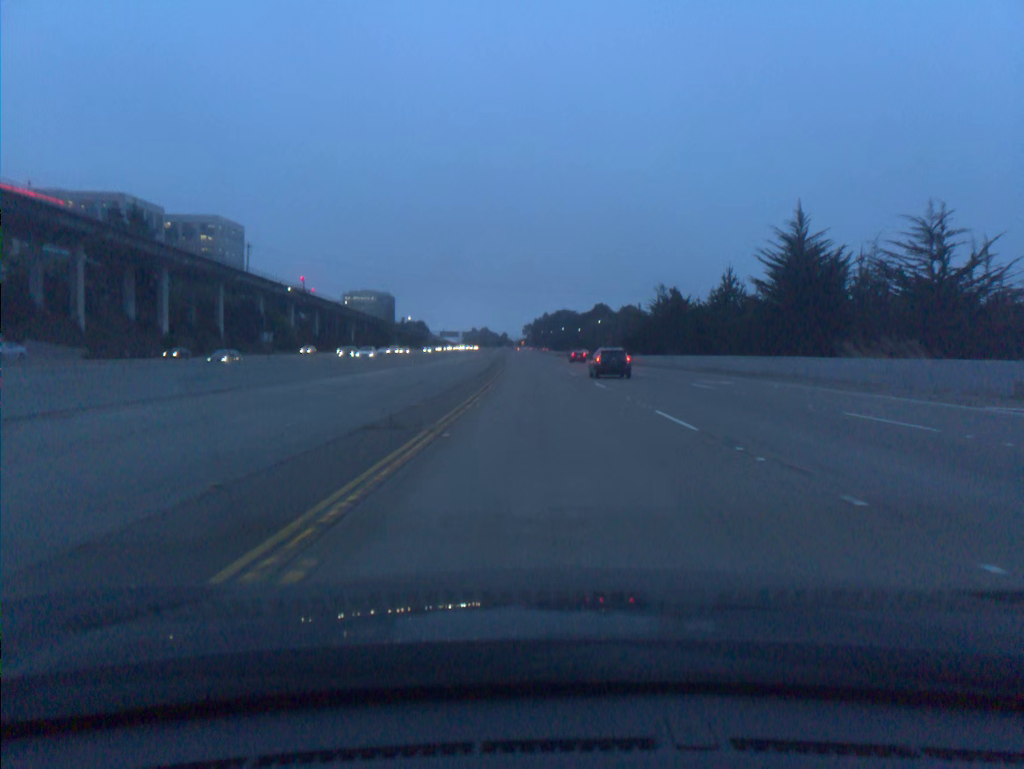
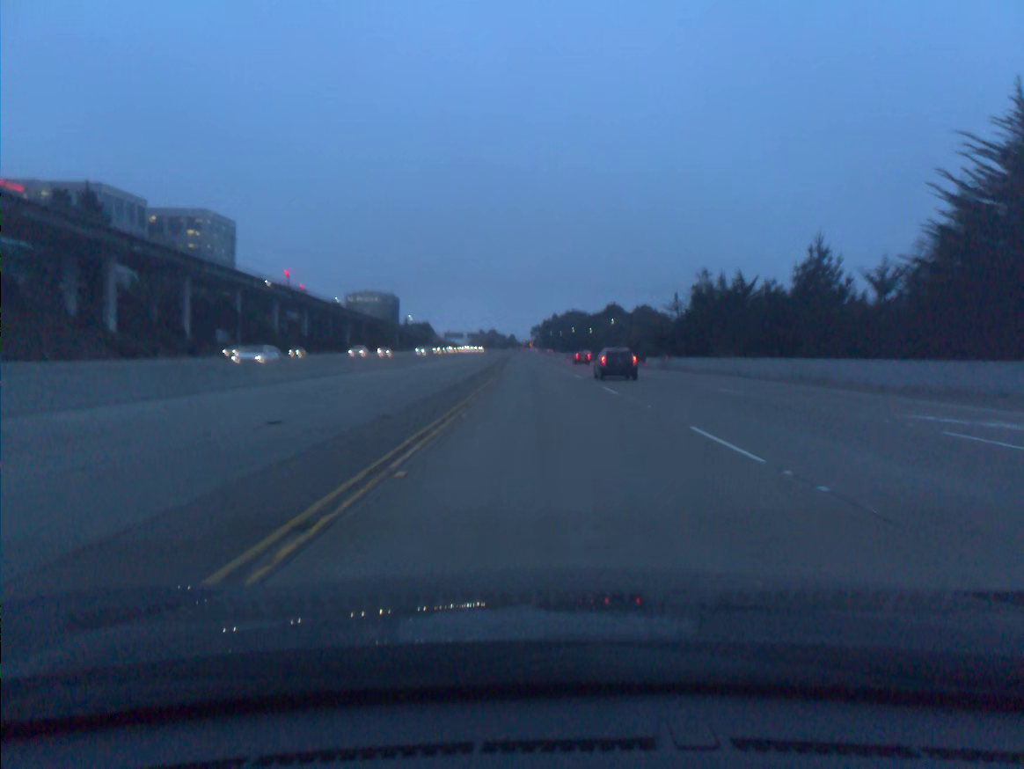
(-0.1, +18.3) m; -1°
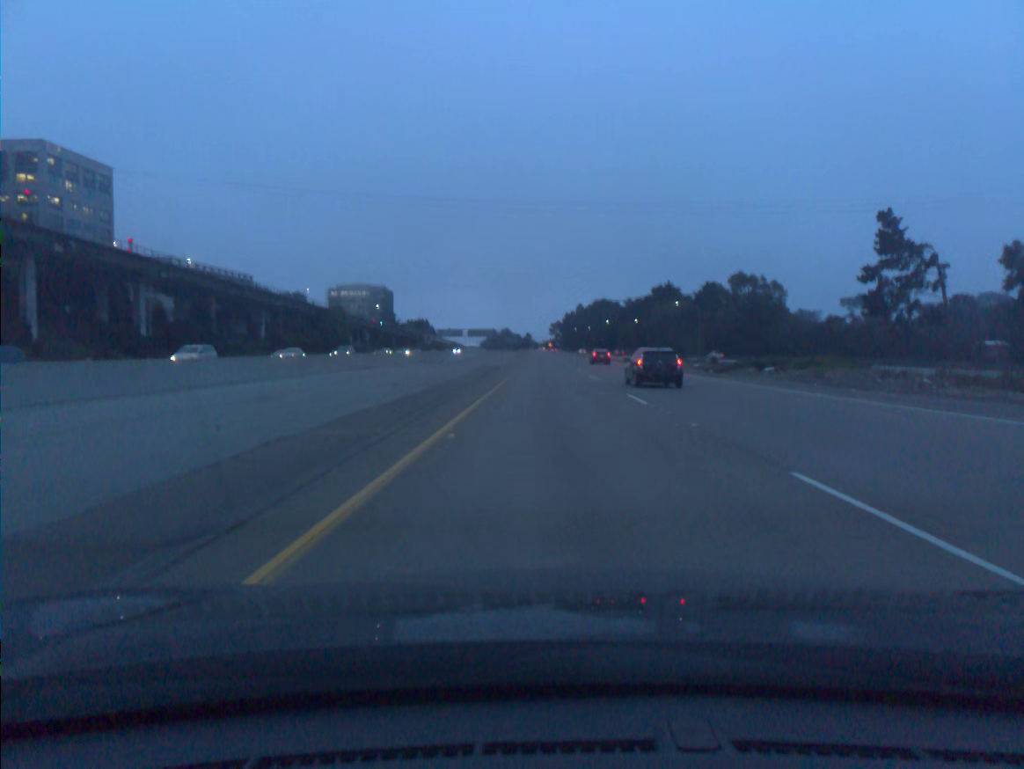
(-1.8, +91.3) m; -1°
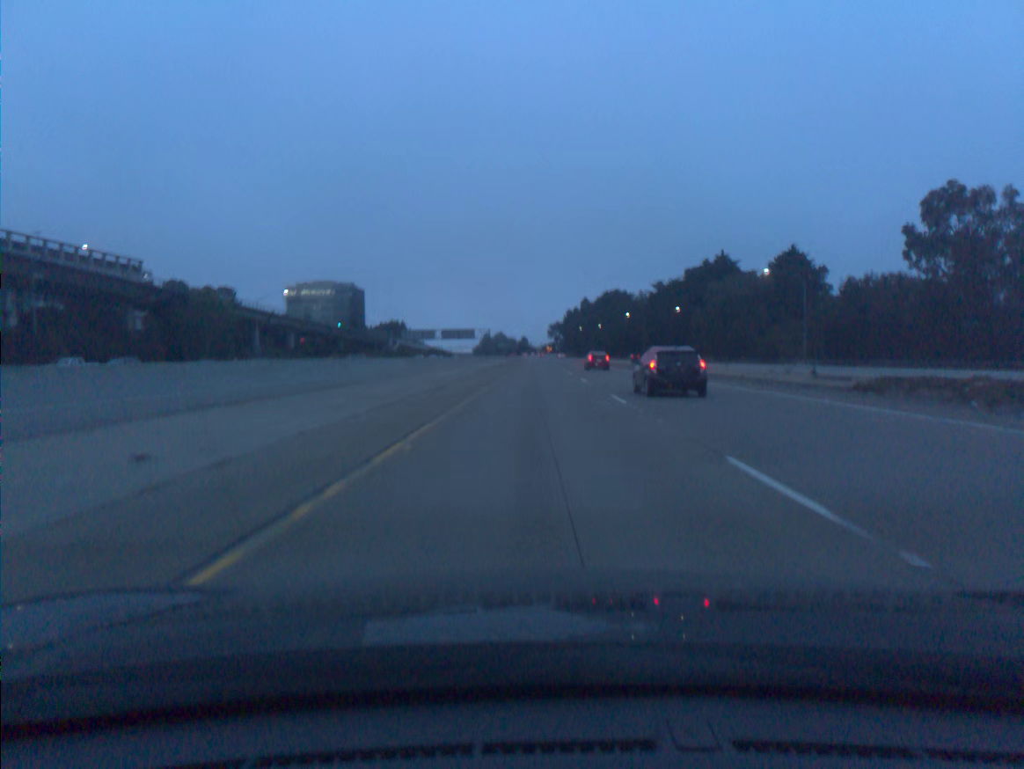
(+0.4, +73.1) m; 0°
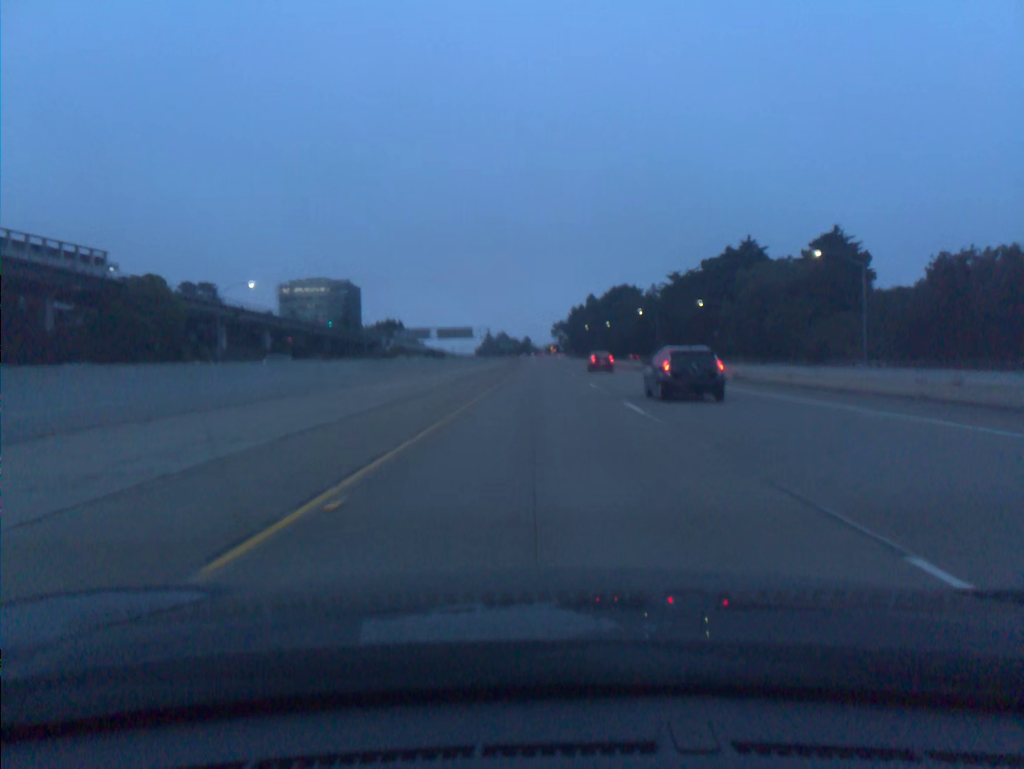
(0.0, +18.4) m; 0°
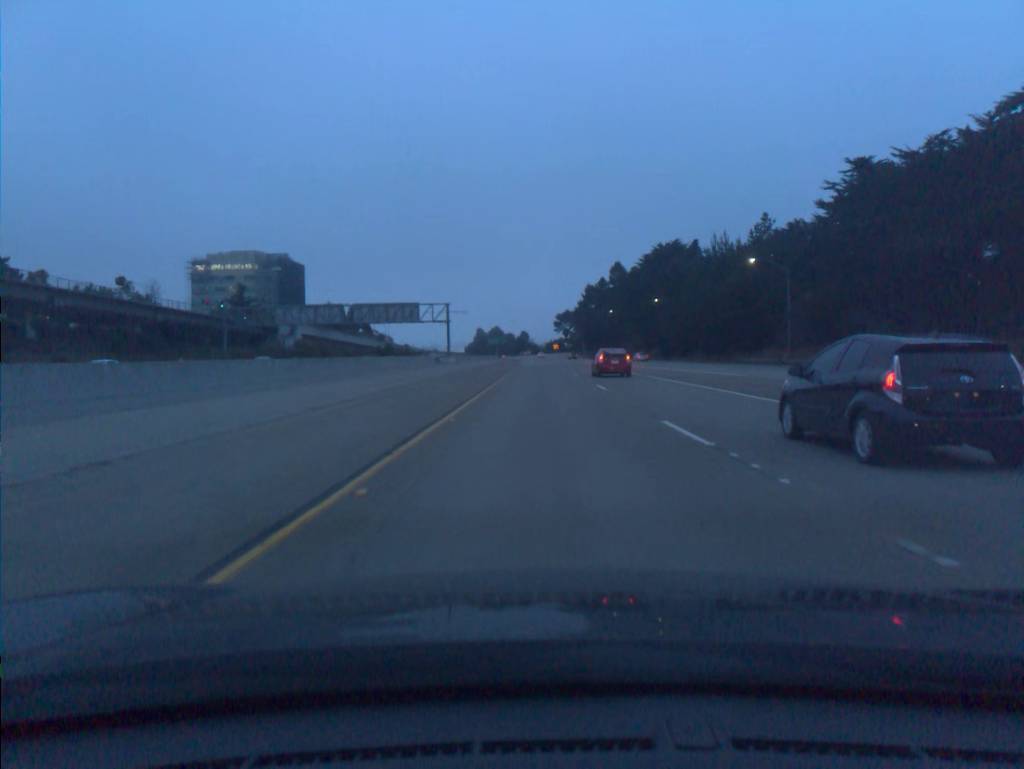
(-0.2, +93.5) m; 0°
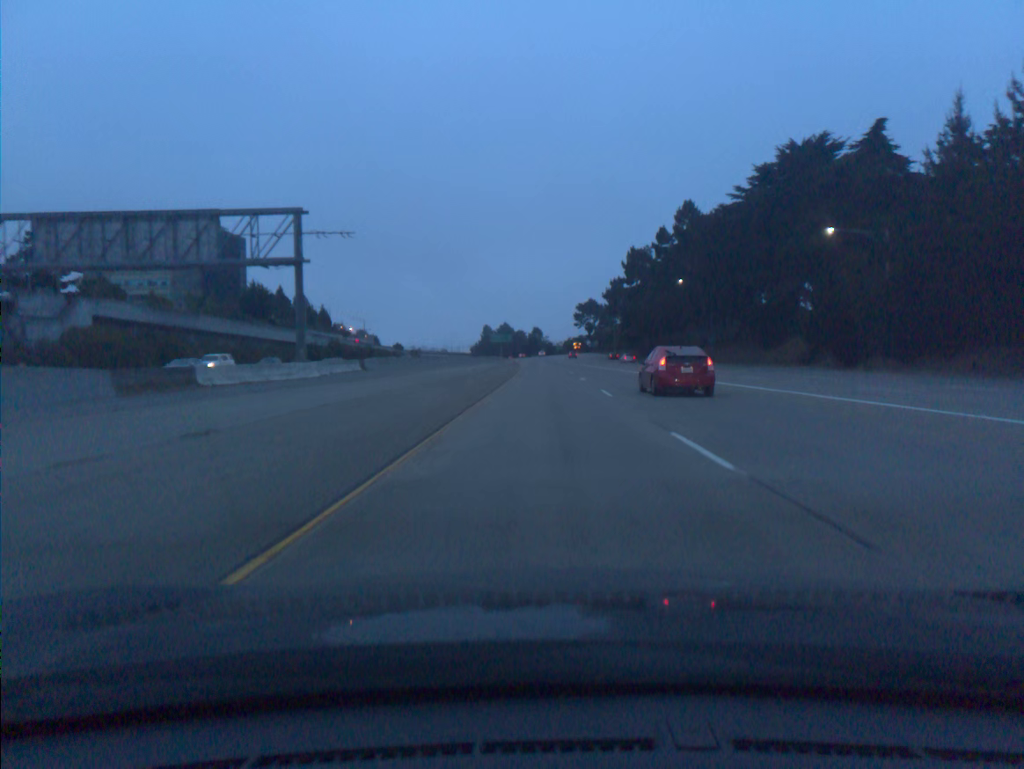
(-0.5, +76.9) m; -1°
